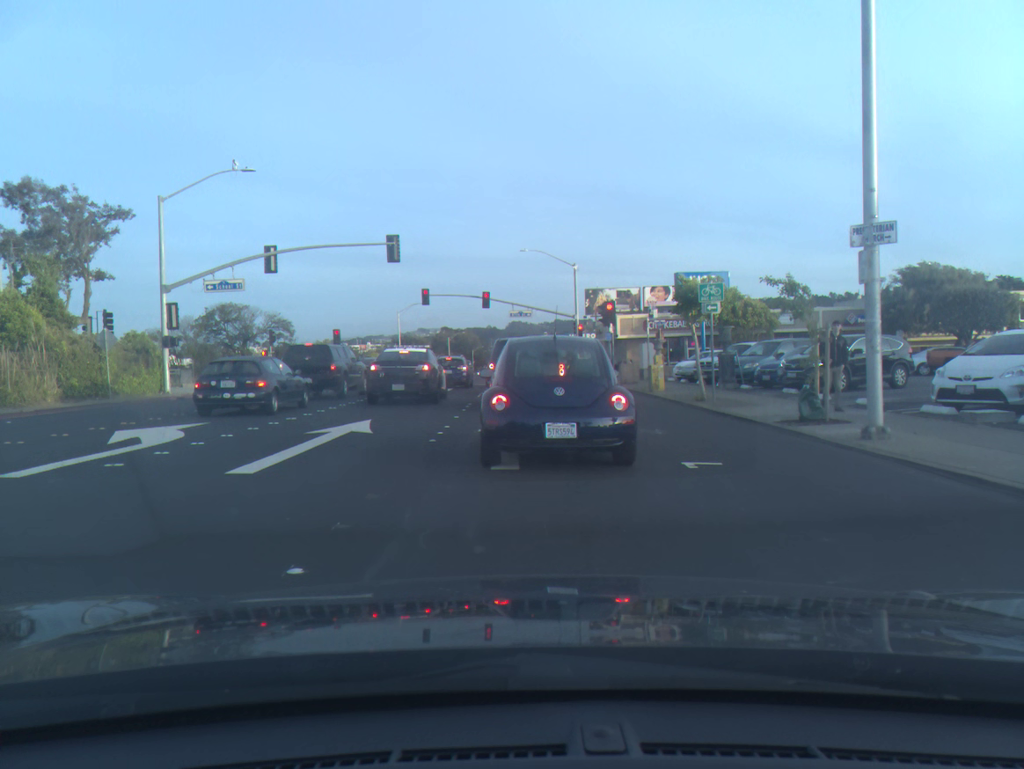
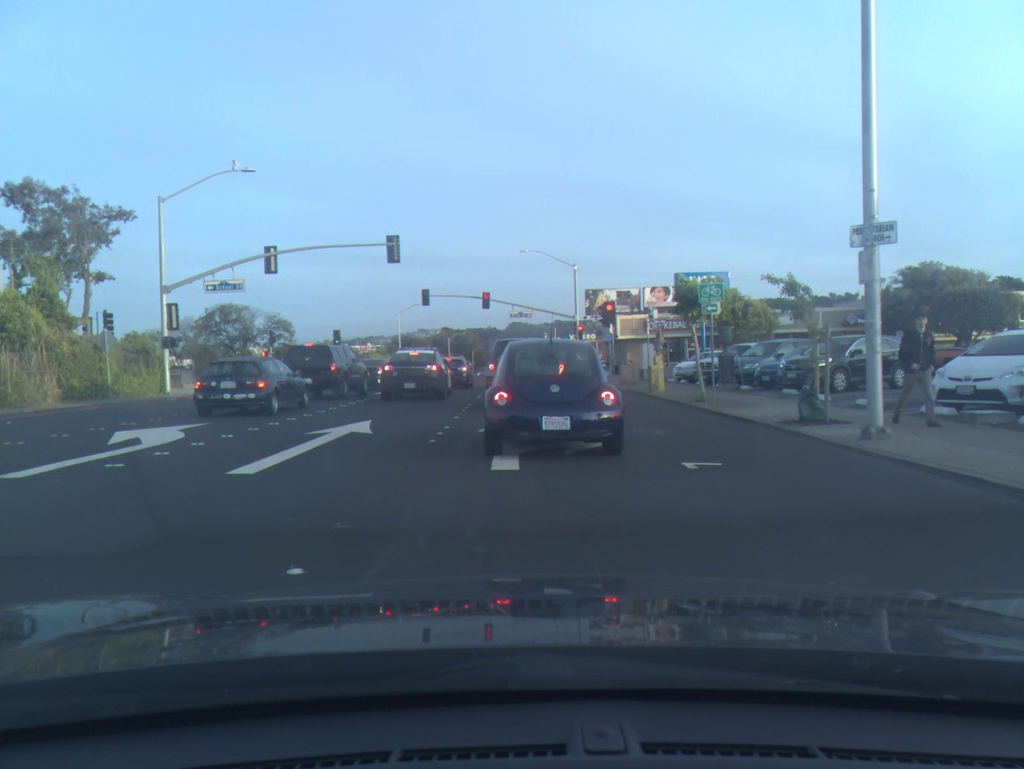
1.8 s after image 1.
(0.0, 0.0) m; 0°
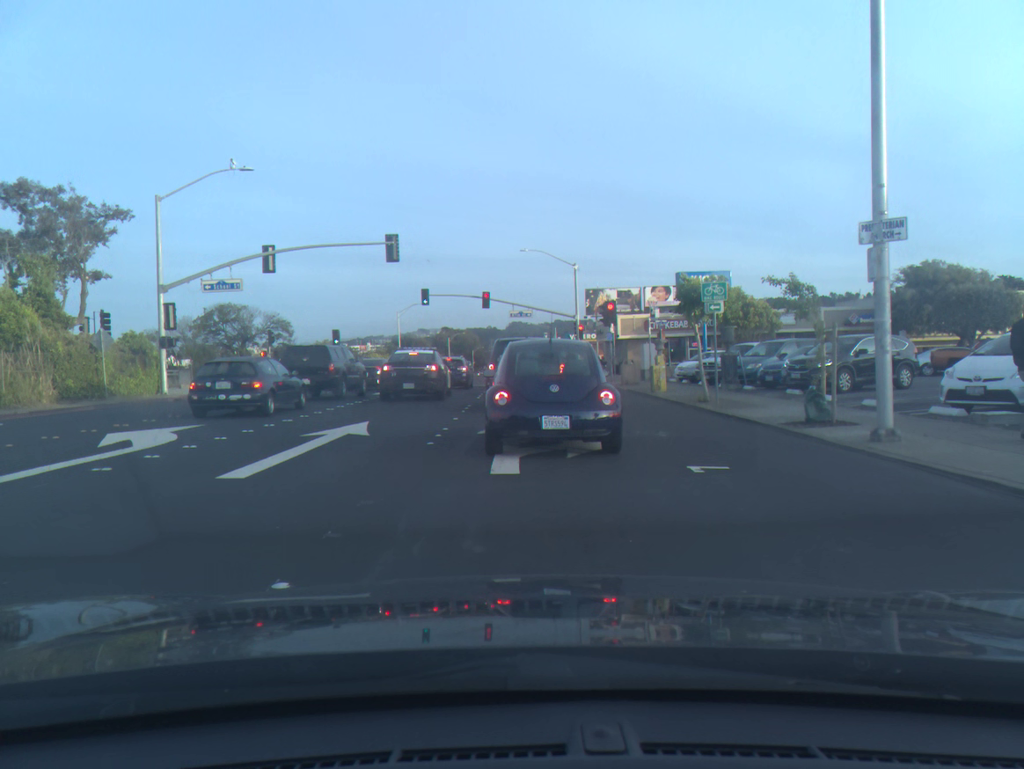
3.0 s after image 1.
(0.0, +0.2) m; 0°
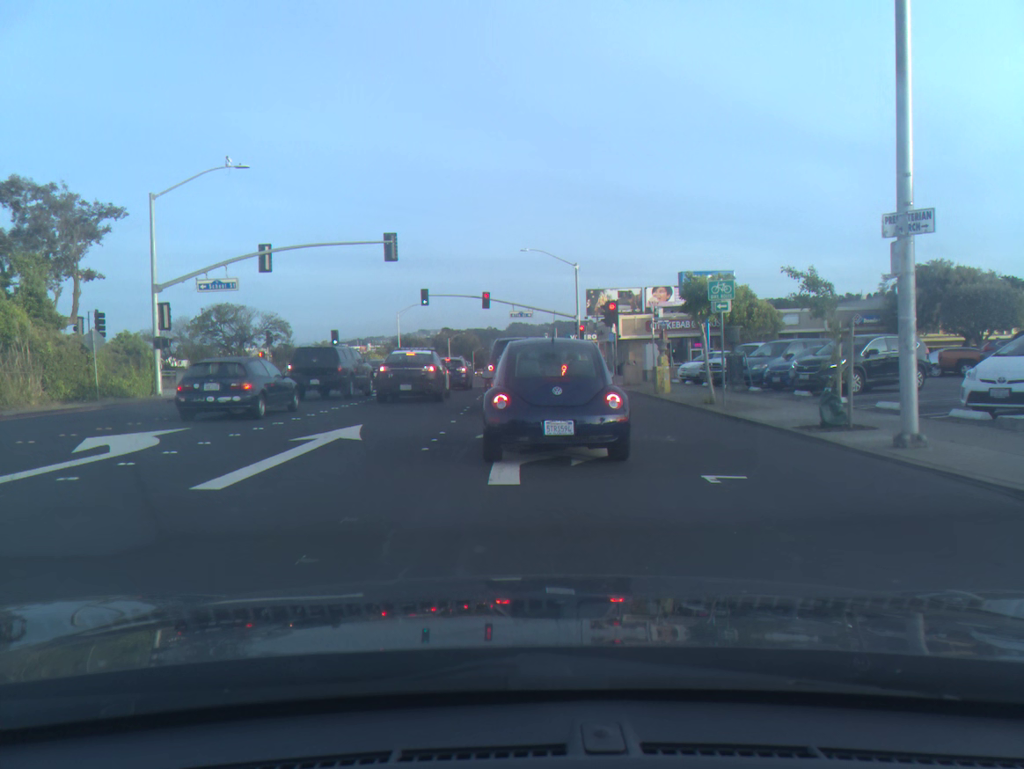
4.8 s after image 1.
(0.0, +0.6) m; 0°
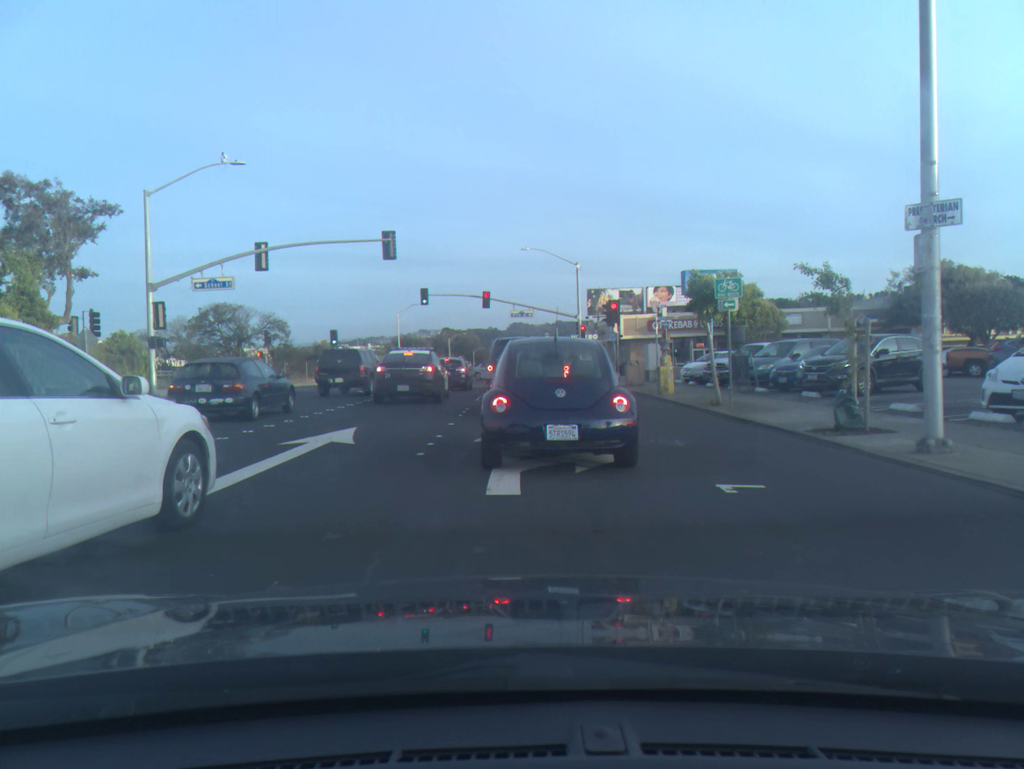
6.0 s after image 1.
(0.0, +0.6) m; 0°
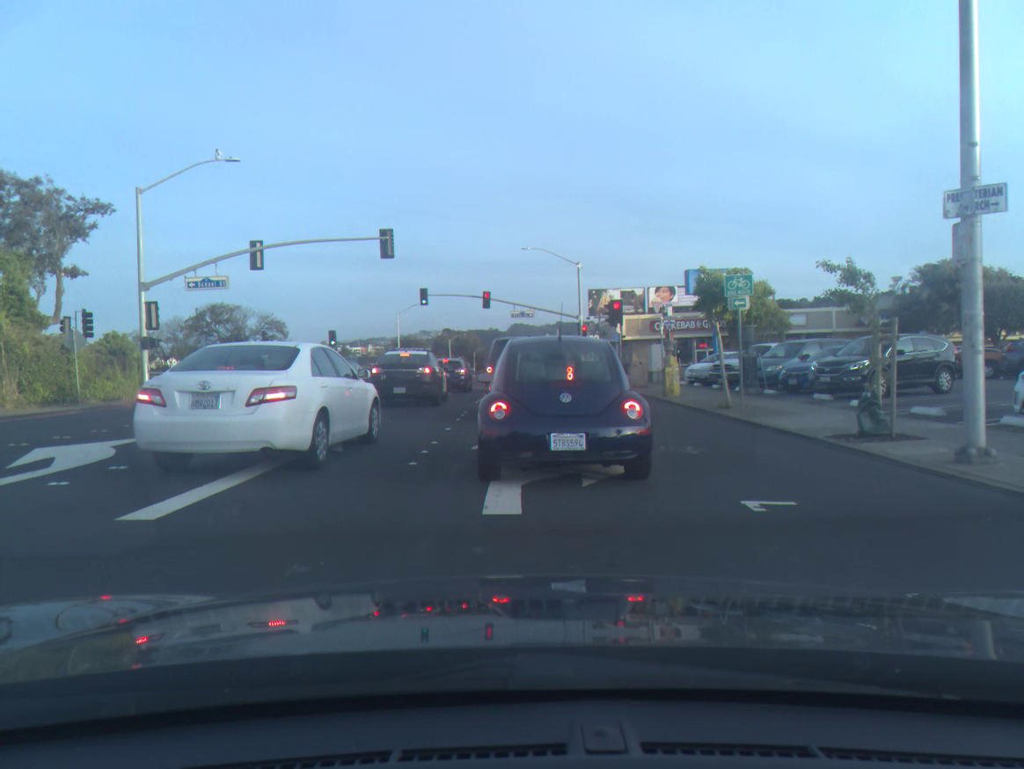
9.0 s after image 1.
(0.0, +0.8) m; 0°
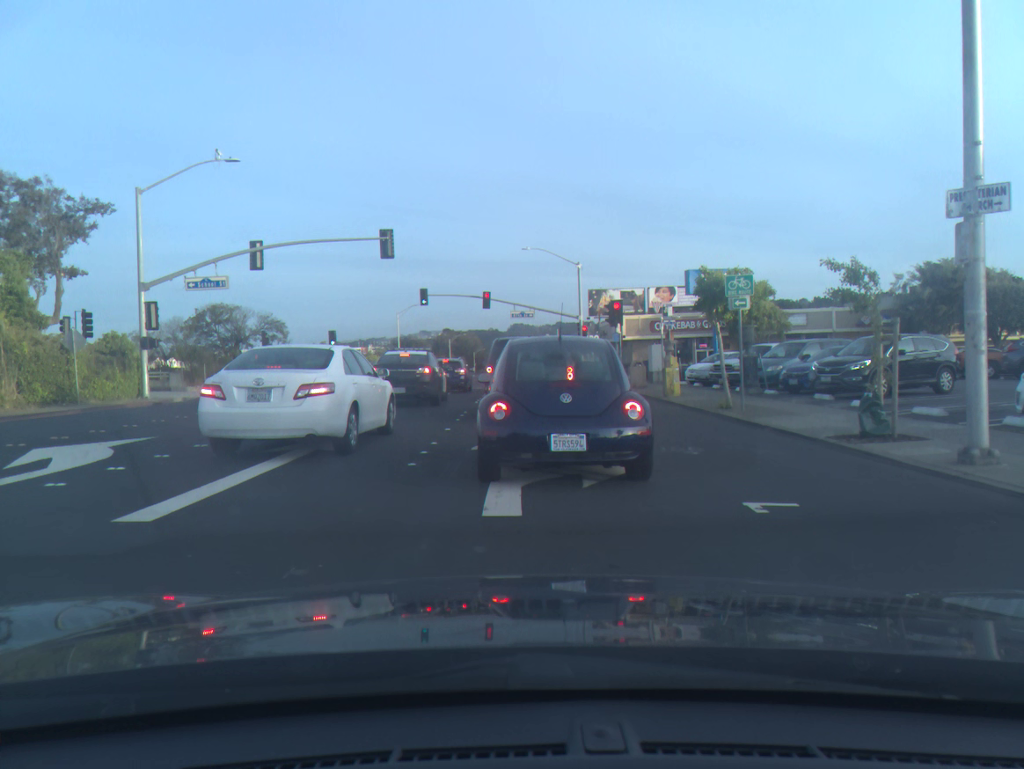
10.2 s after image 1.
(0.0, 0.0) m; 0°
